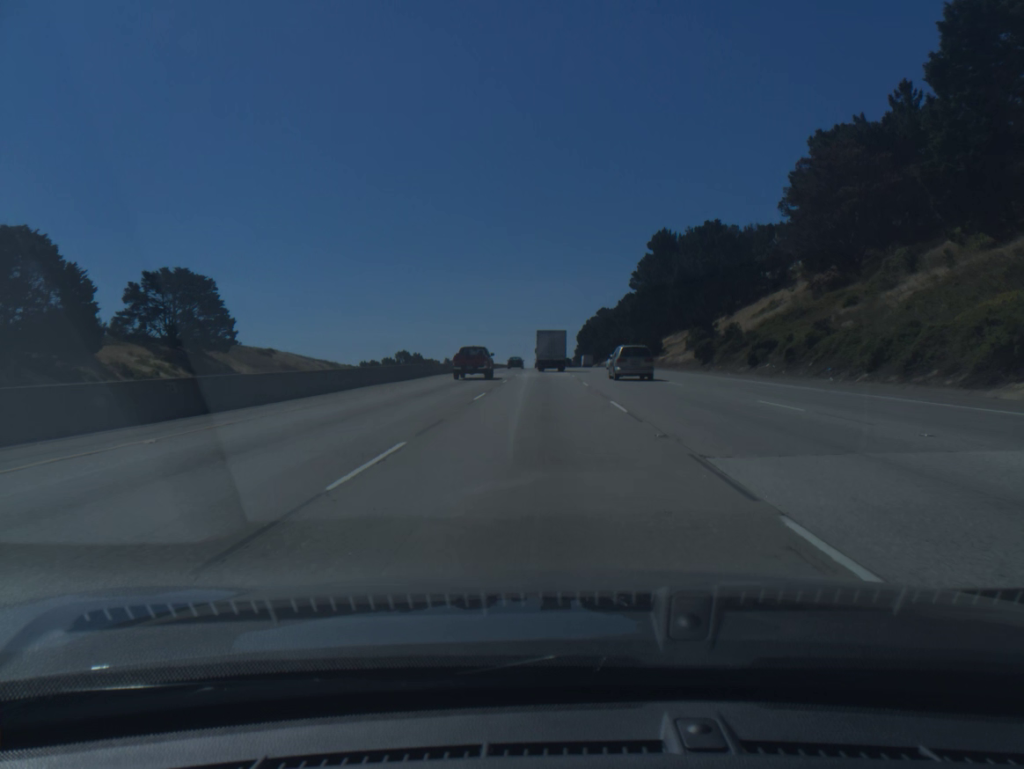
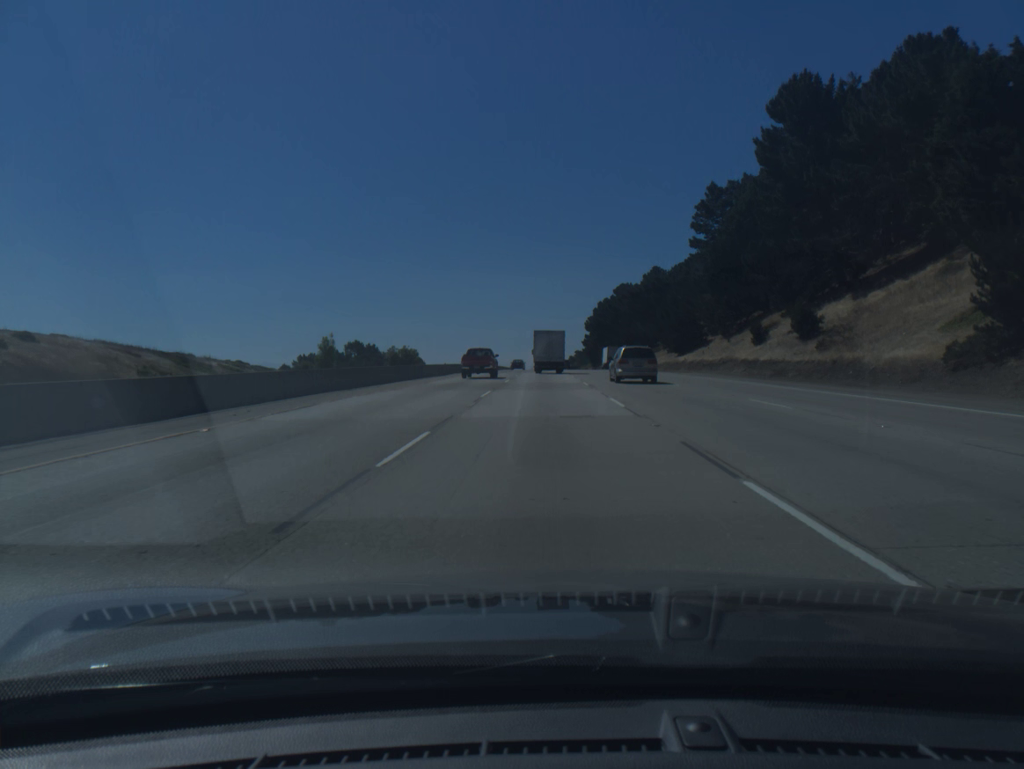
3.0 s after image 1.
(-0.2, +86.1) m; 0°
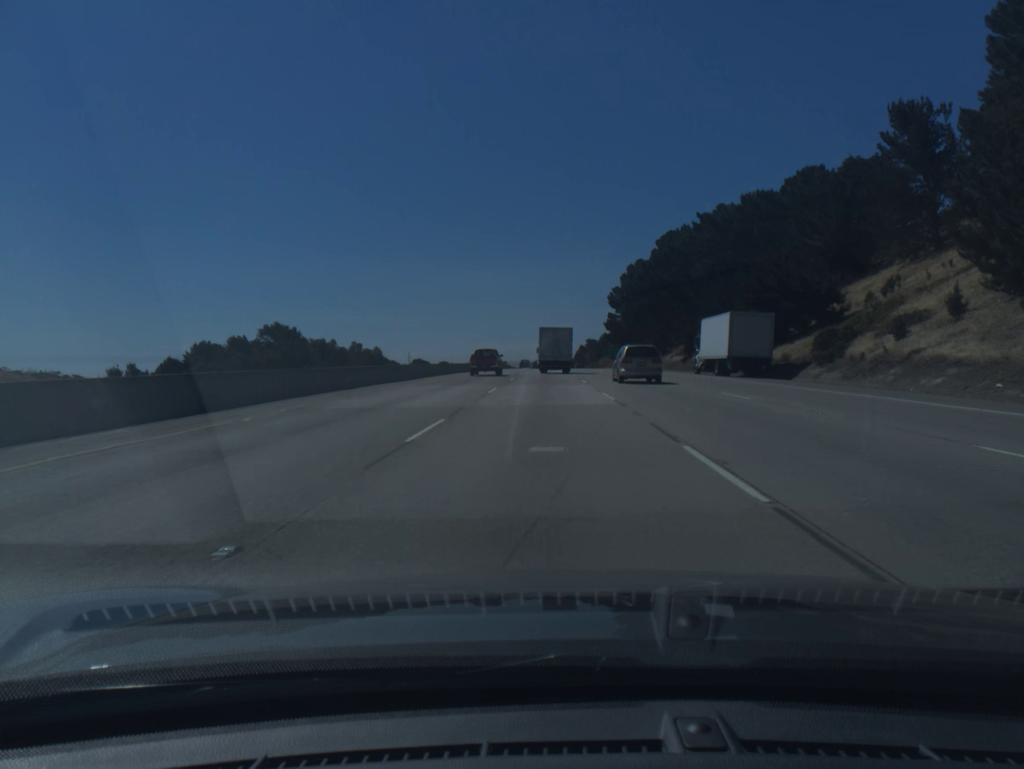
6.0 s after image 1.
(-0.1, +85.3) m; 0°
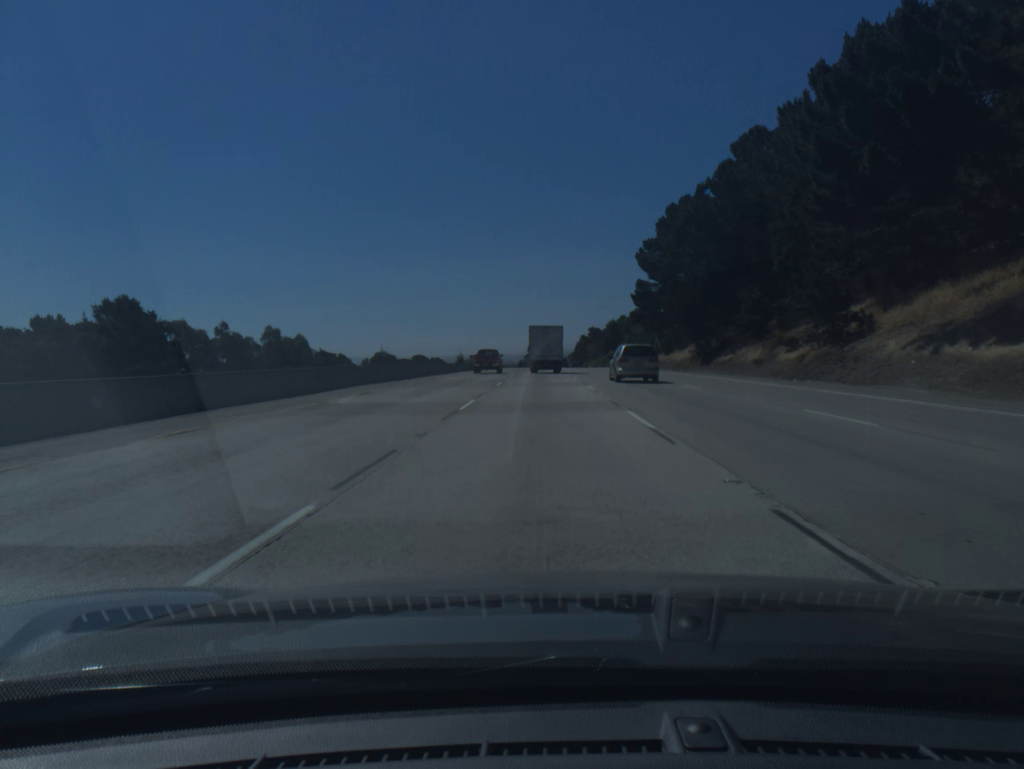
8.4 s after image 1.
(+0.1, +66.7) m; 0°
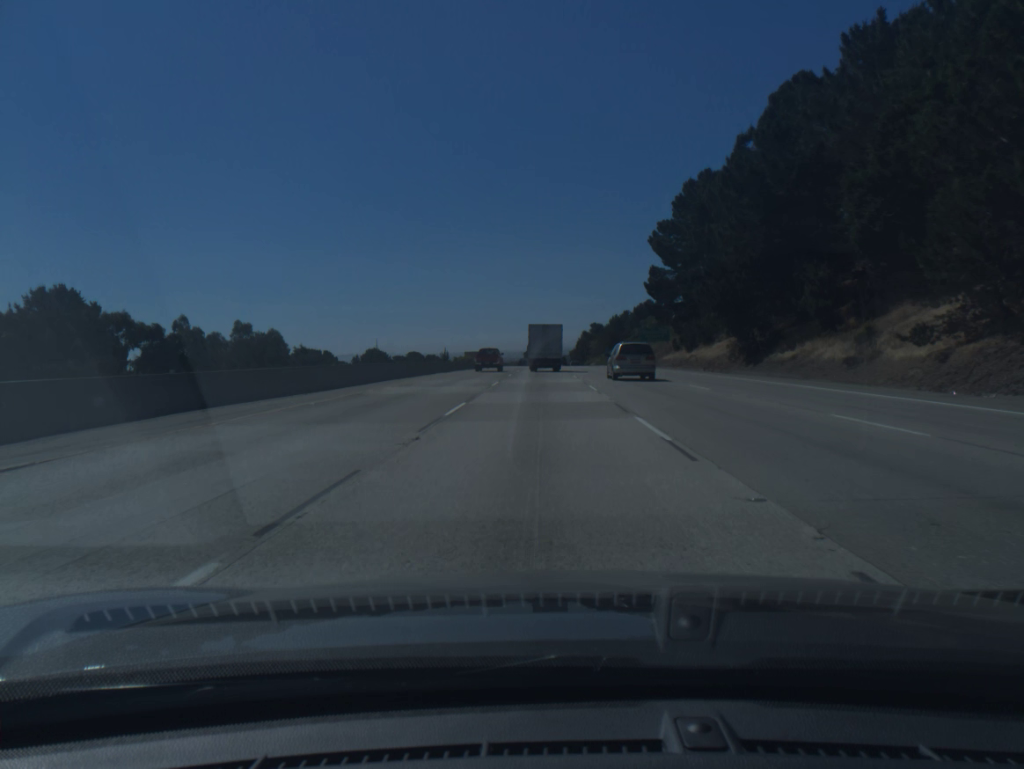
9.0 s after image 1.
(0.0, +16.5) m; 0°
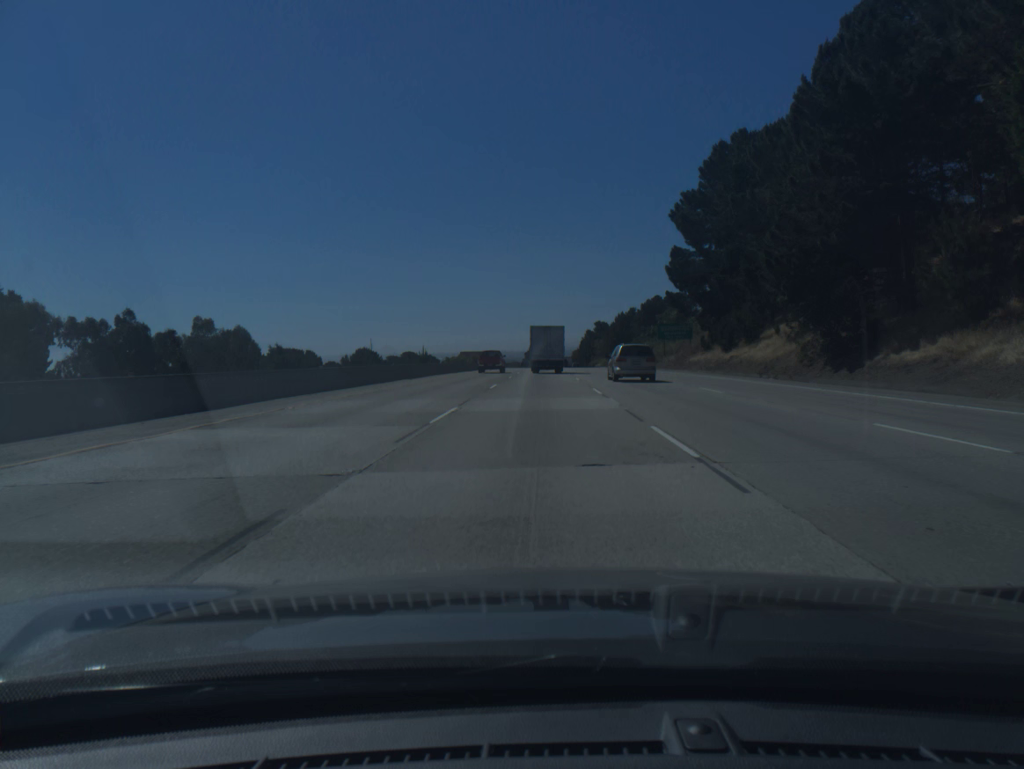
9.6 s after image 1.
(0.0, +16.5) m; 0°
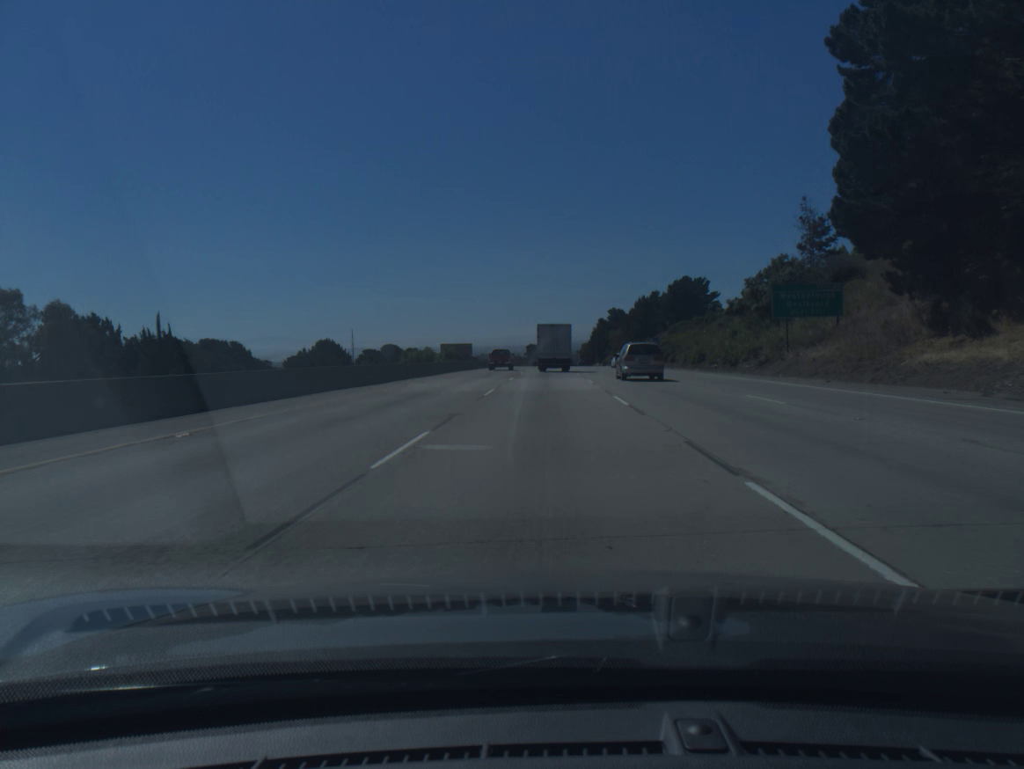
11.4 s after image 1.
(-0.2, +49.3) m; 0°
